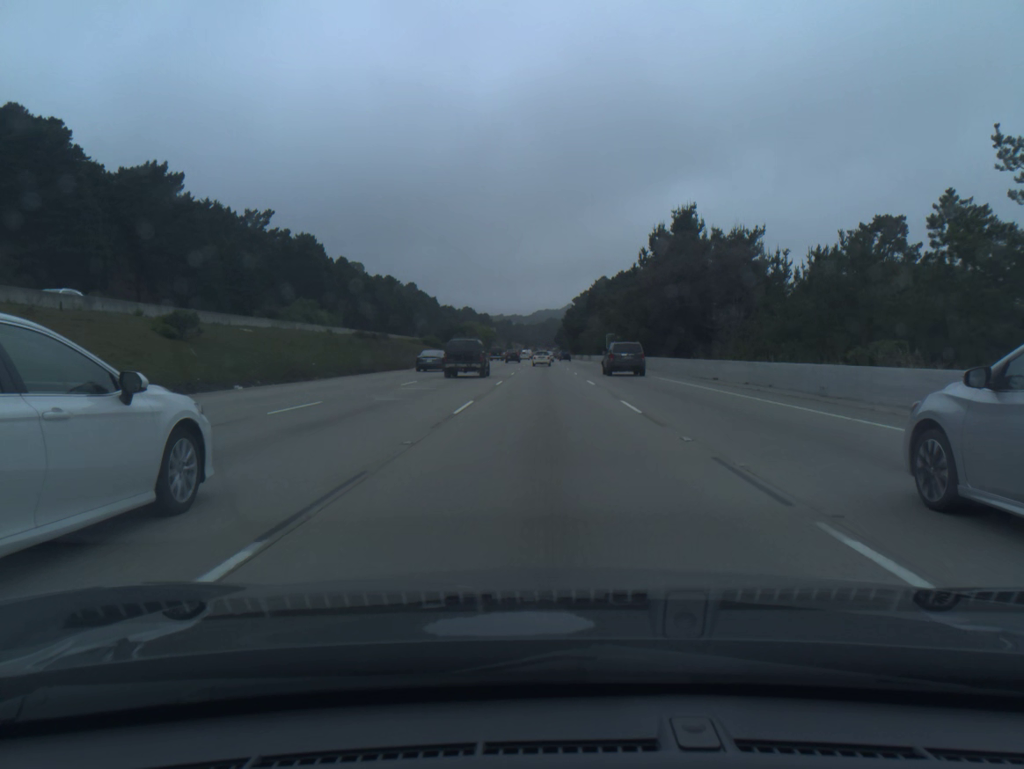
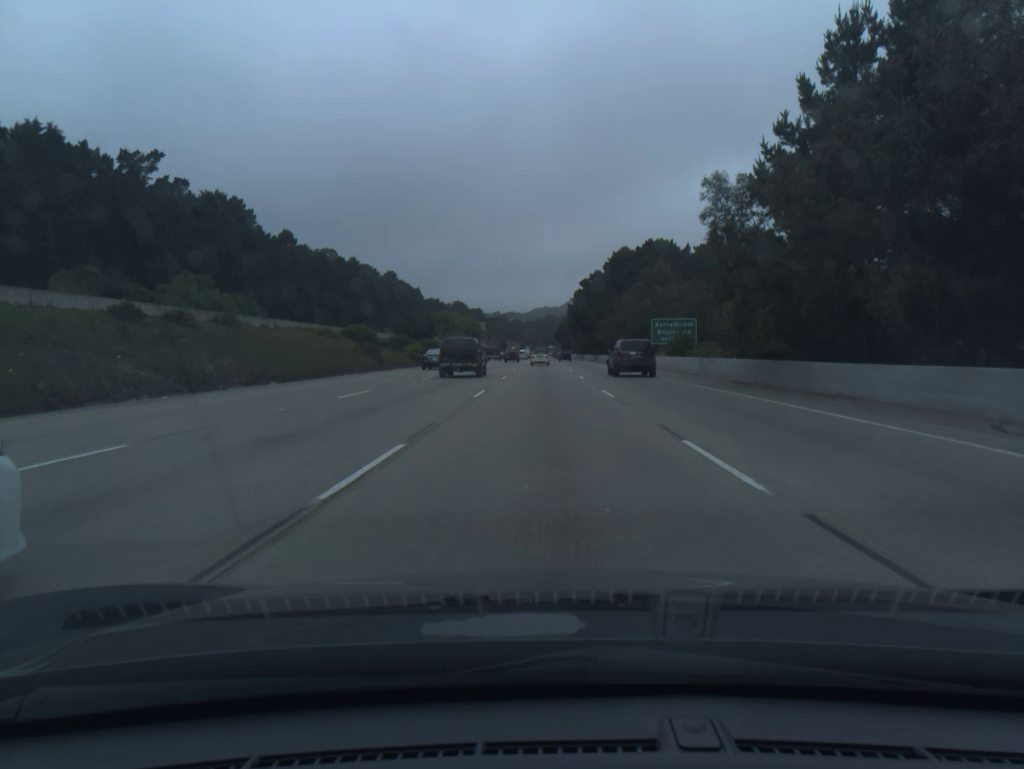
(0.0, +52.8) m; 0°
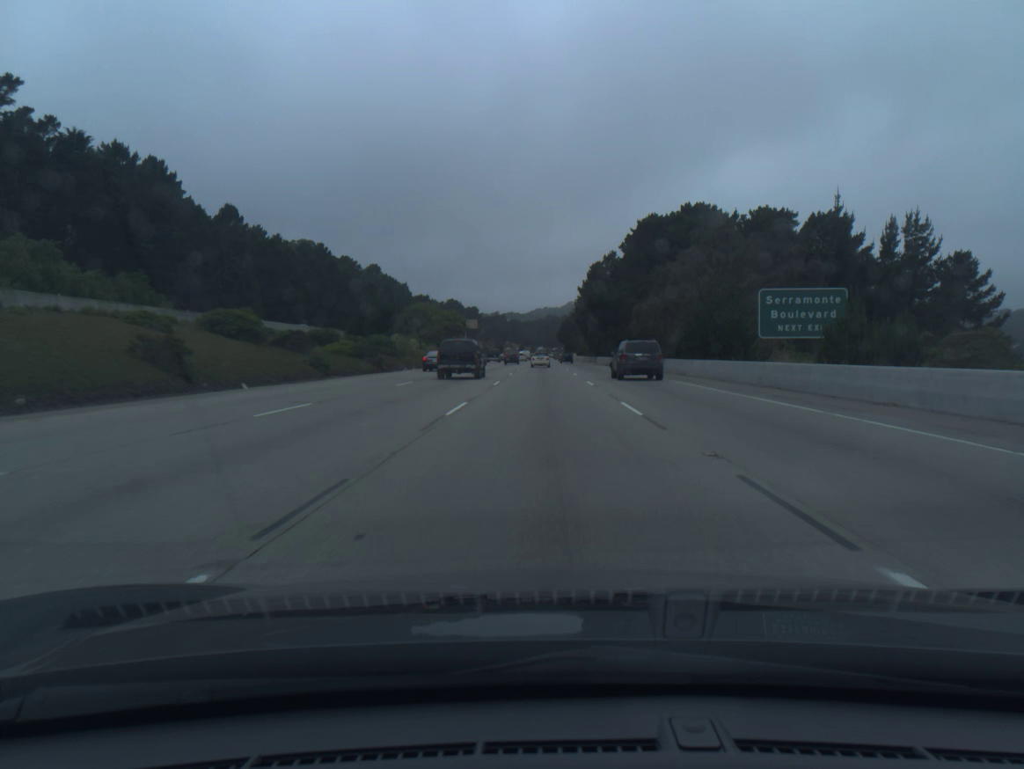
(0.0, +35.3) m; 0°
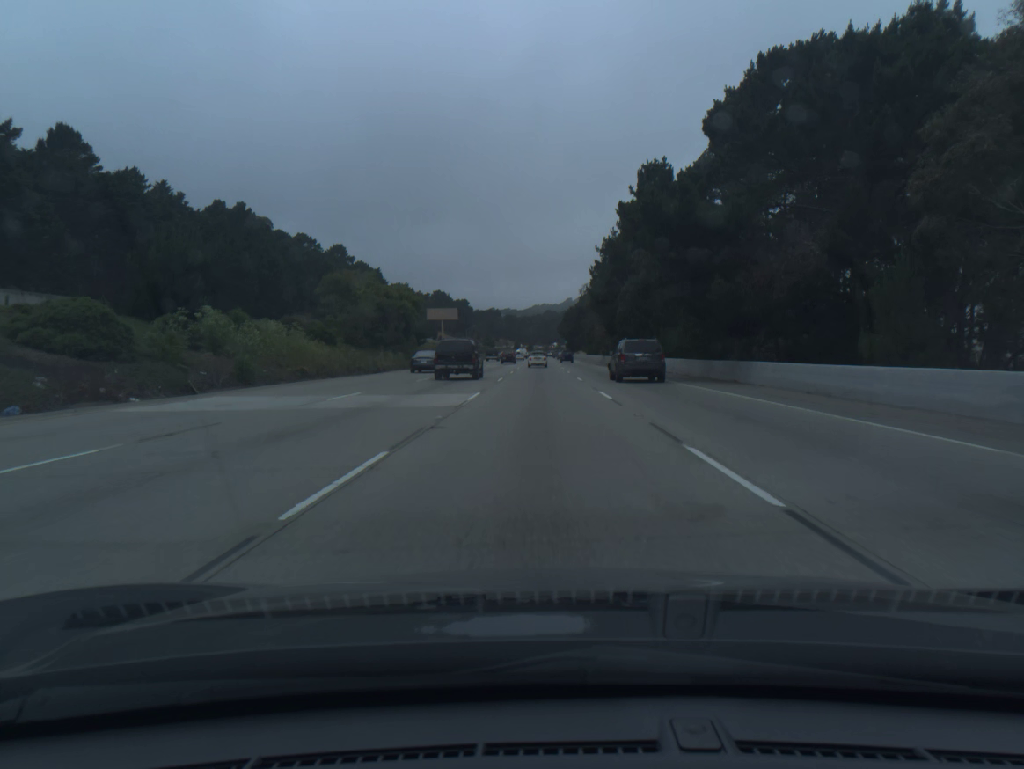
(0.0, +52.8) m; 0°
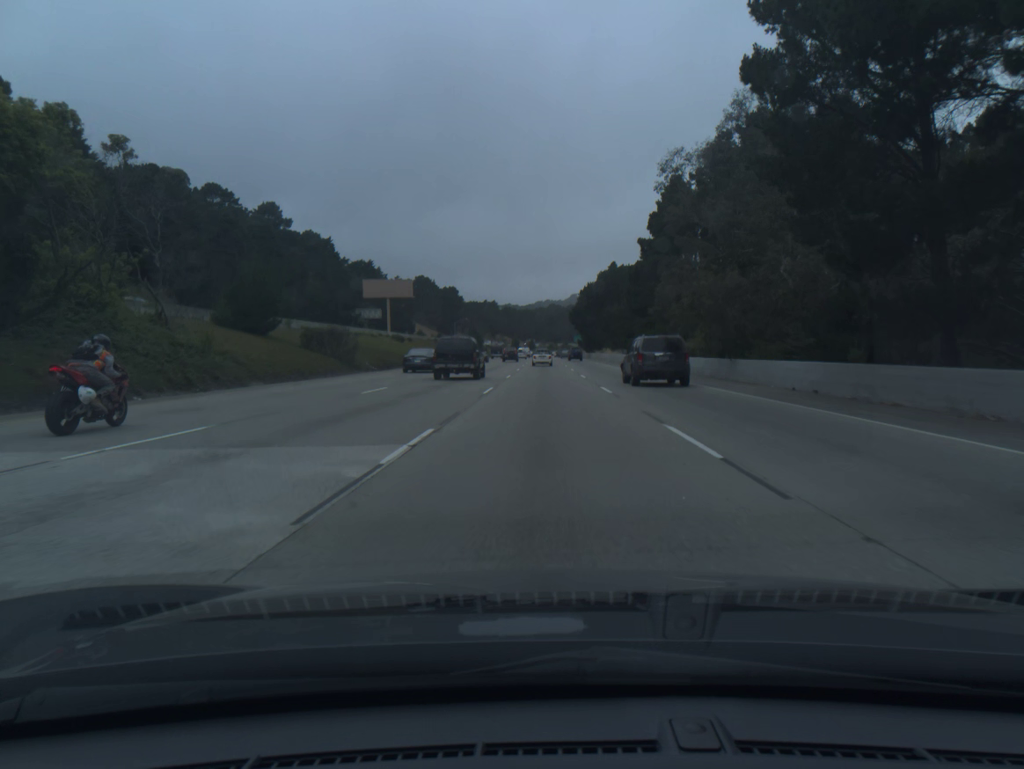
(-0.1, +70.2) m; 0°
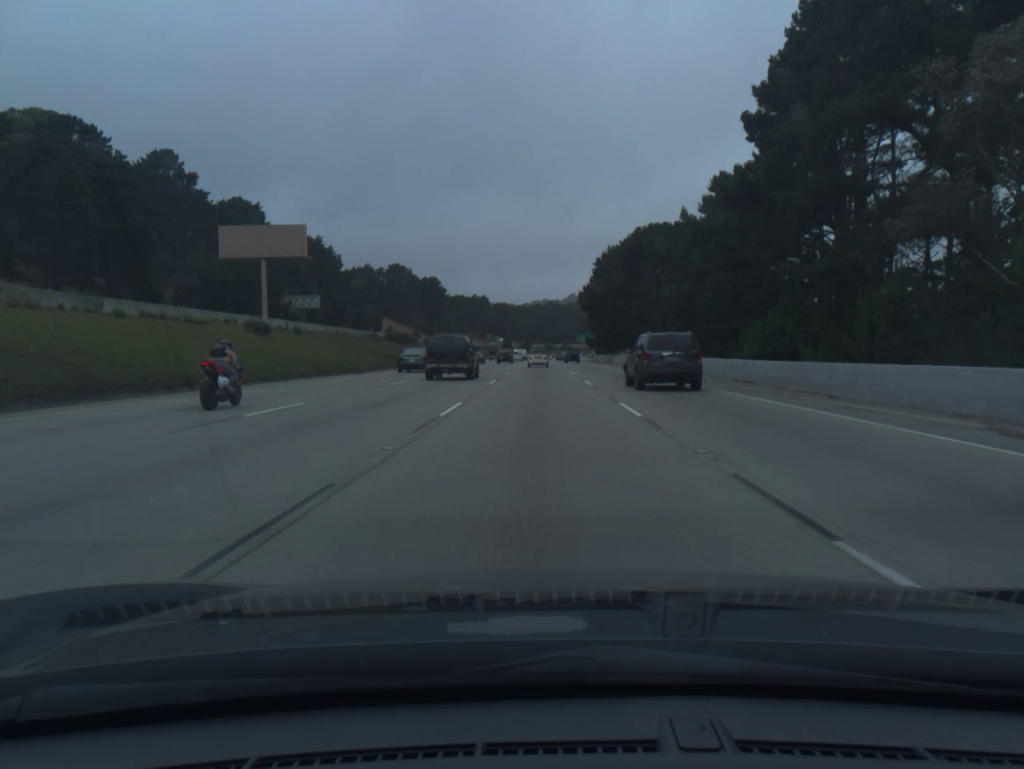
(+0.2, +52.4) m; 0°
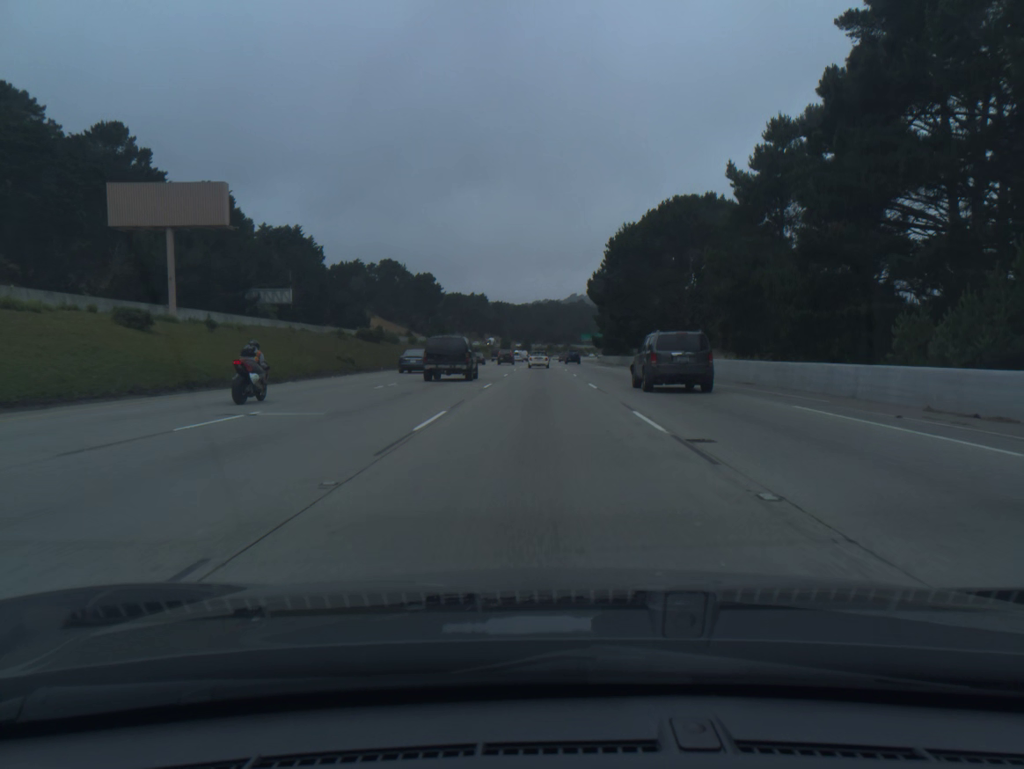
(0.0, +17.4) m; 0°
